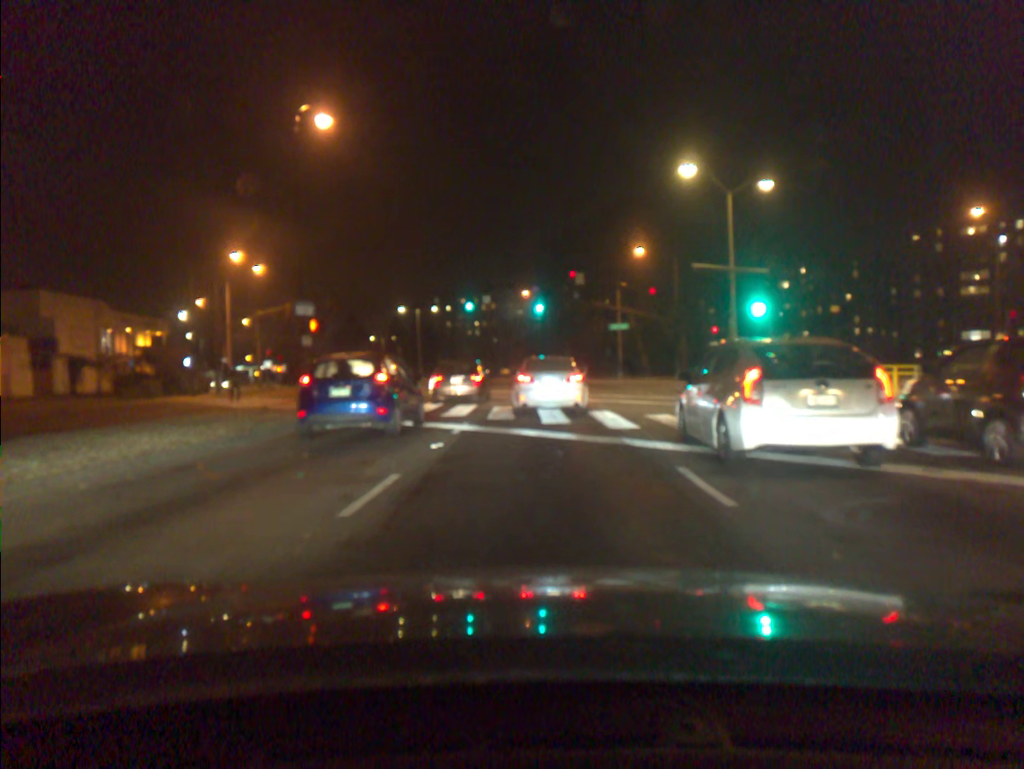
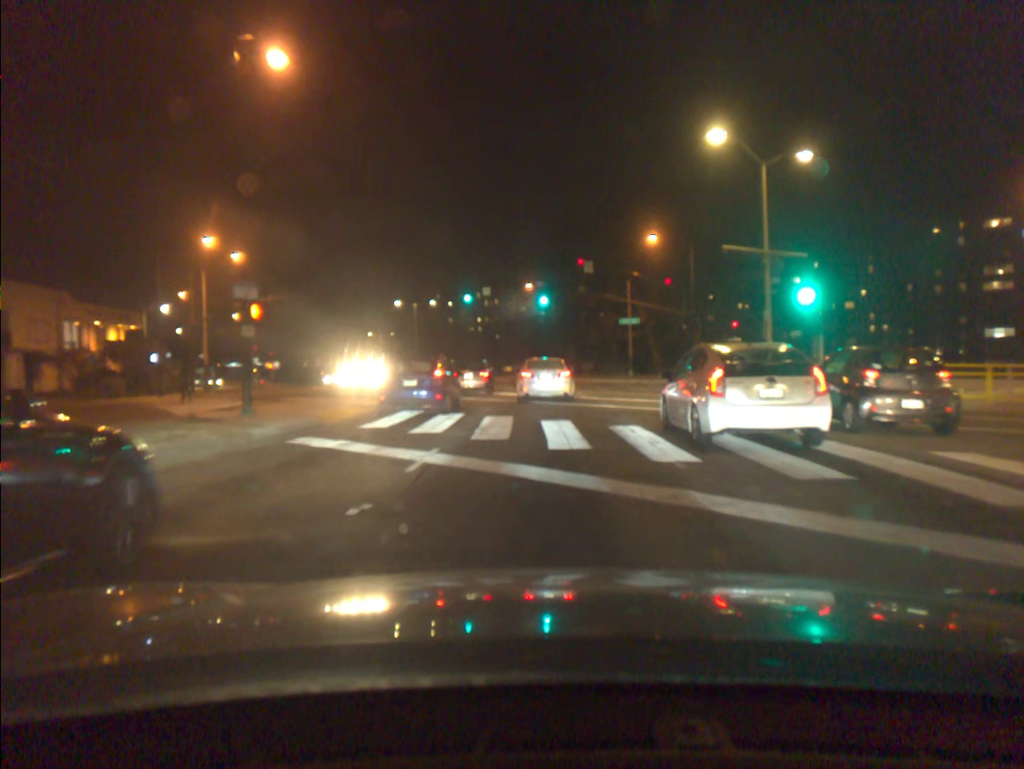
(0.0, +5.0) m; -1°
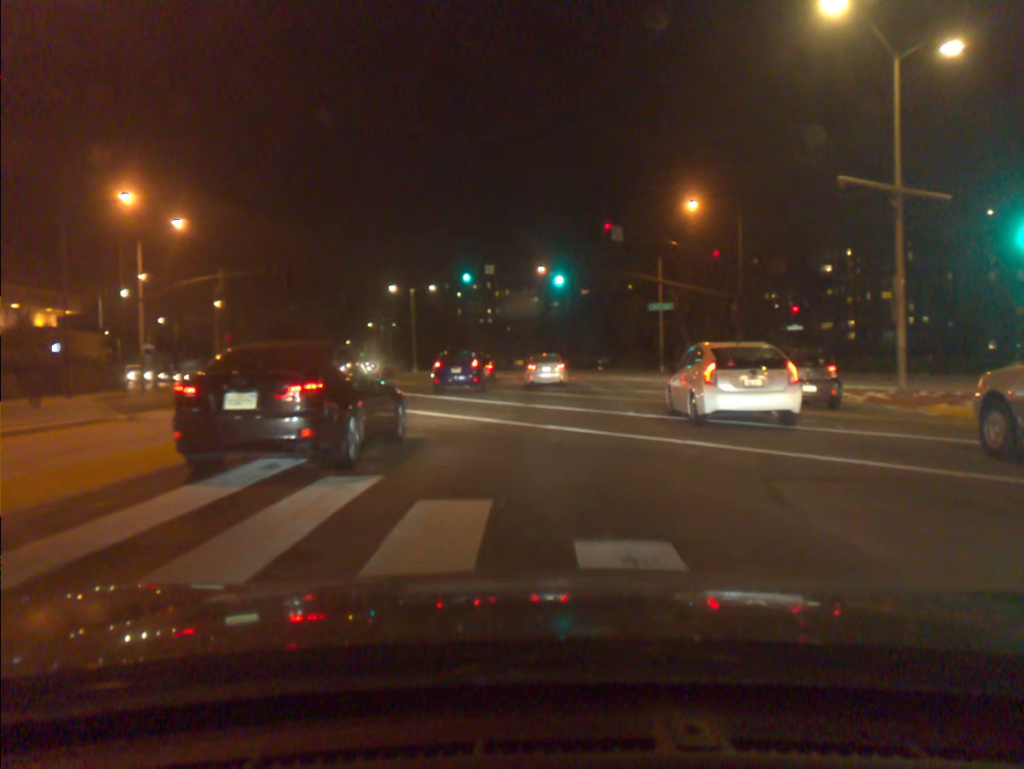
(-0.1, +11.1) m; -1°
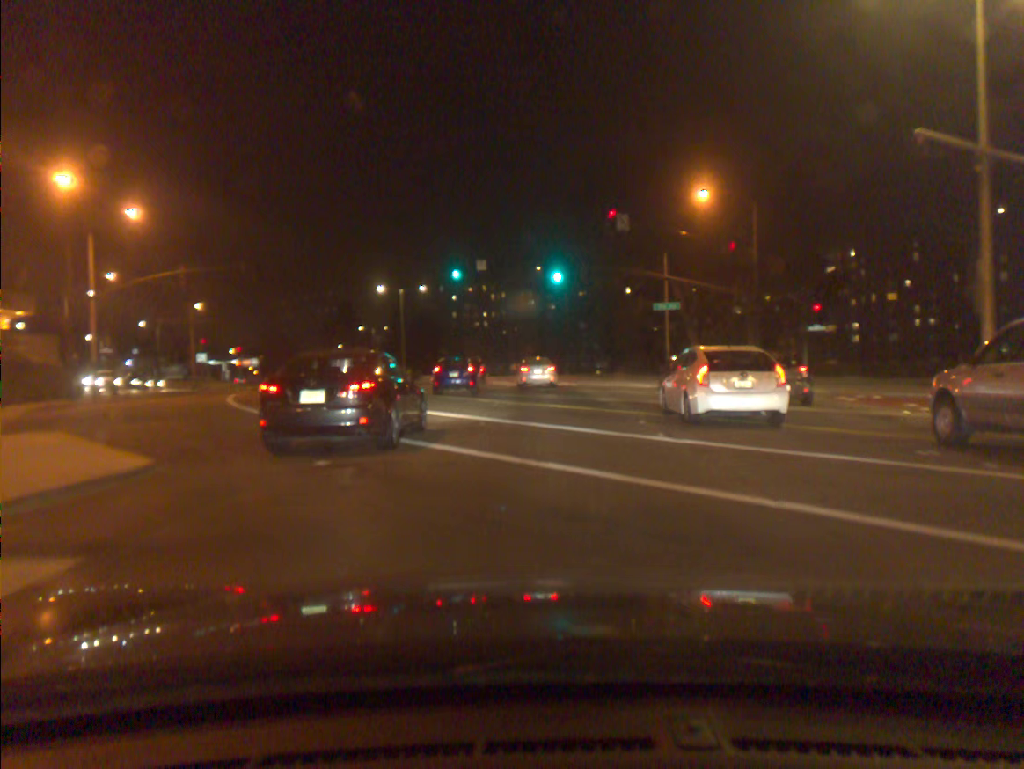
(0.0, +4.6) m; 0°
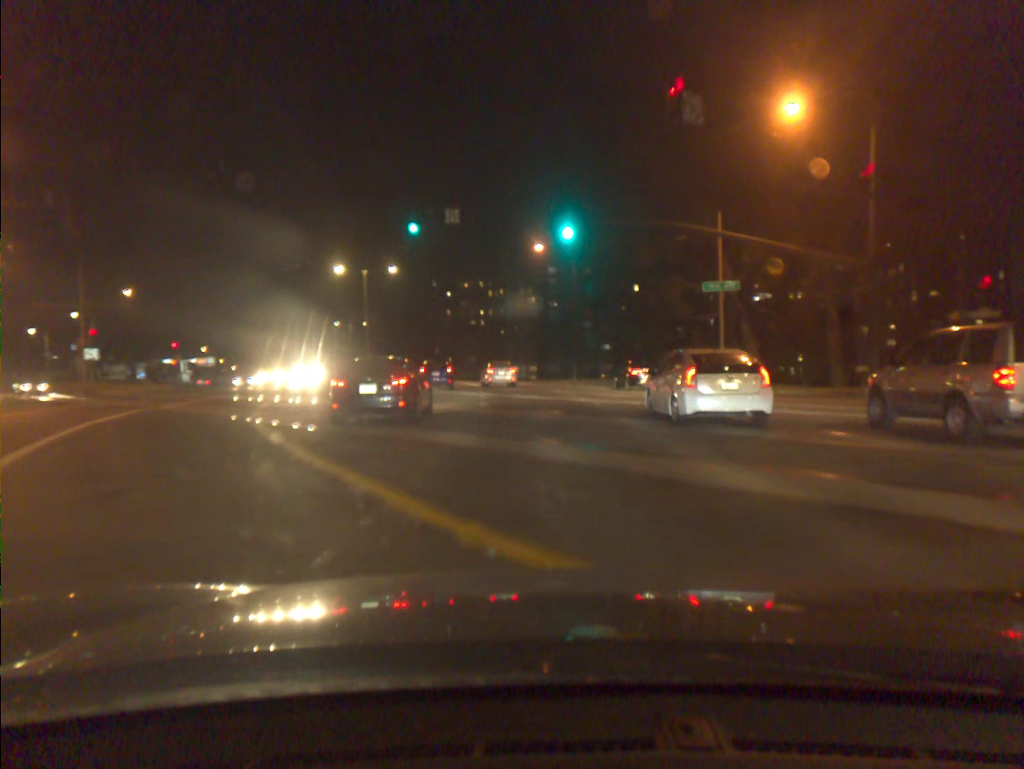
(0.0, +16.7) m; 0°
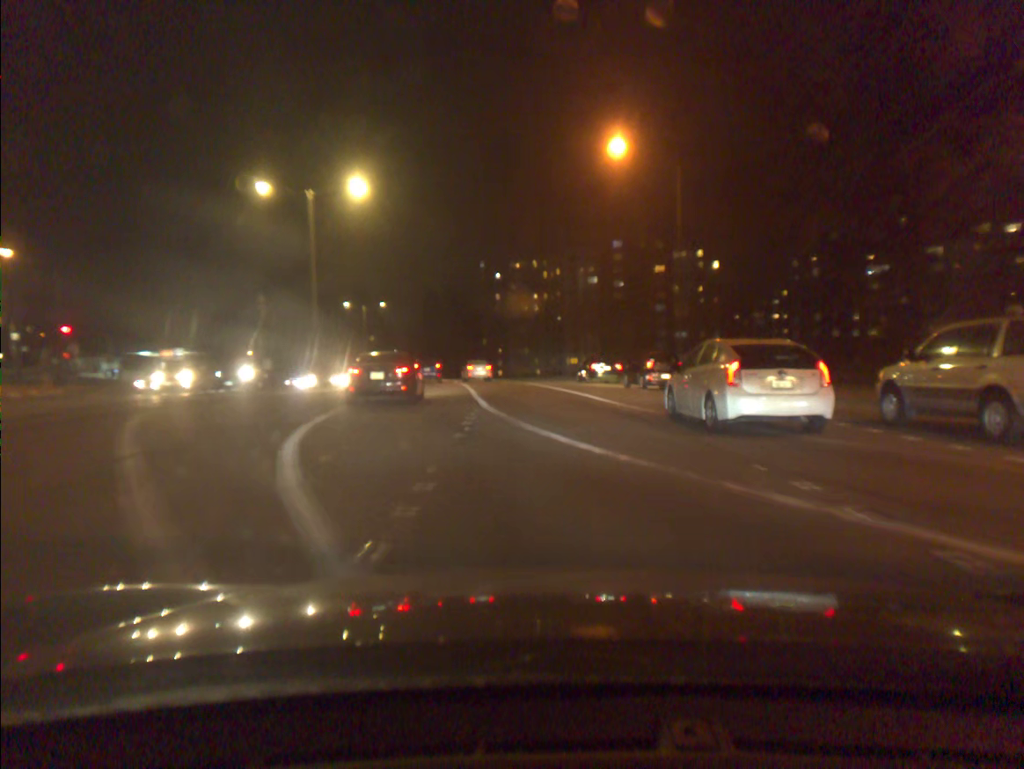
(-1.0, +28.4) m; -4°
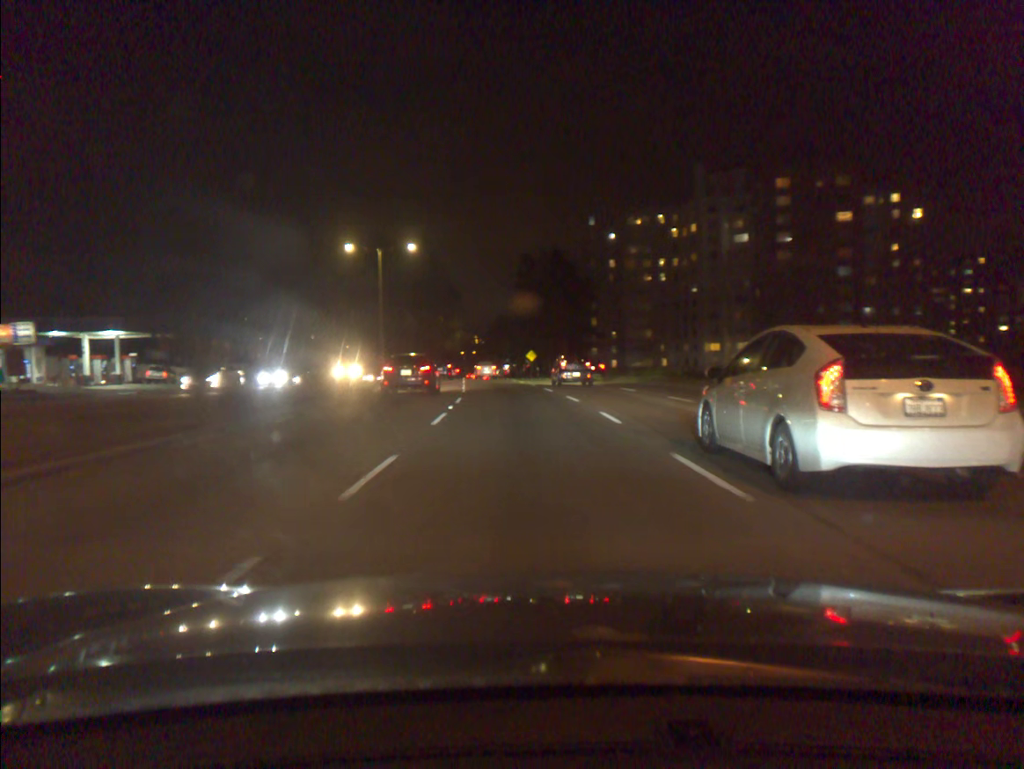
(-2.5, +43.3) m; -8°
